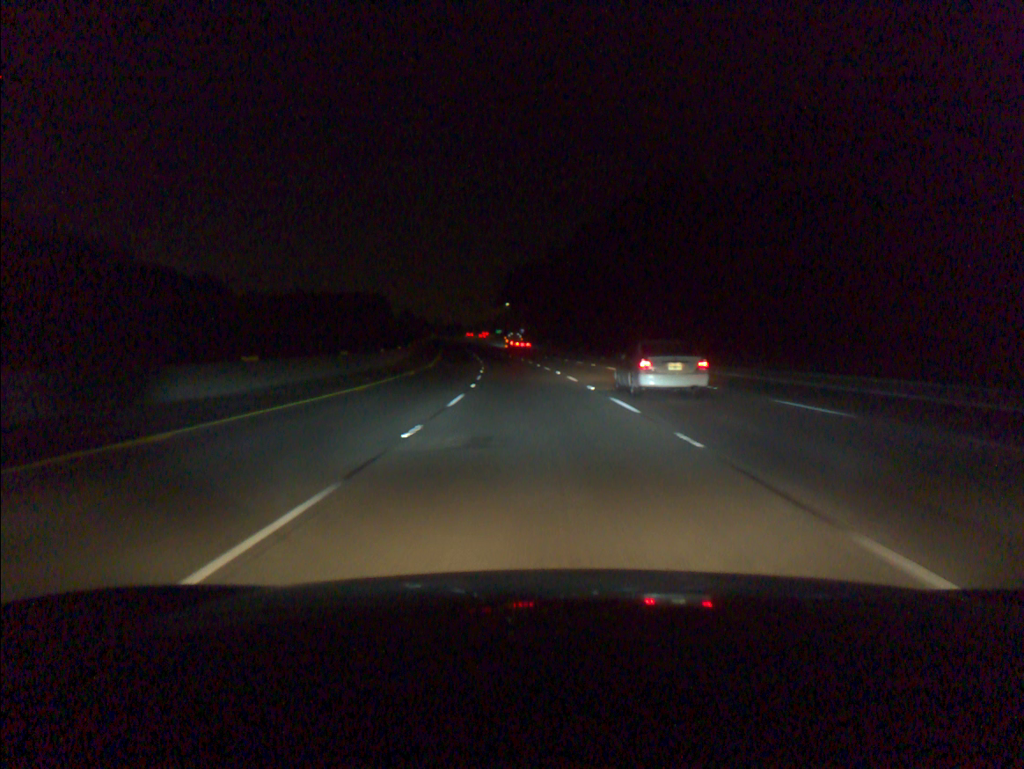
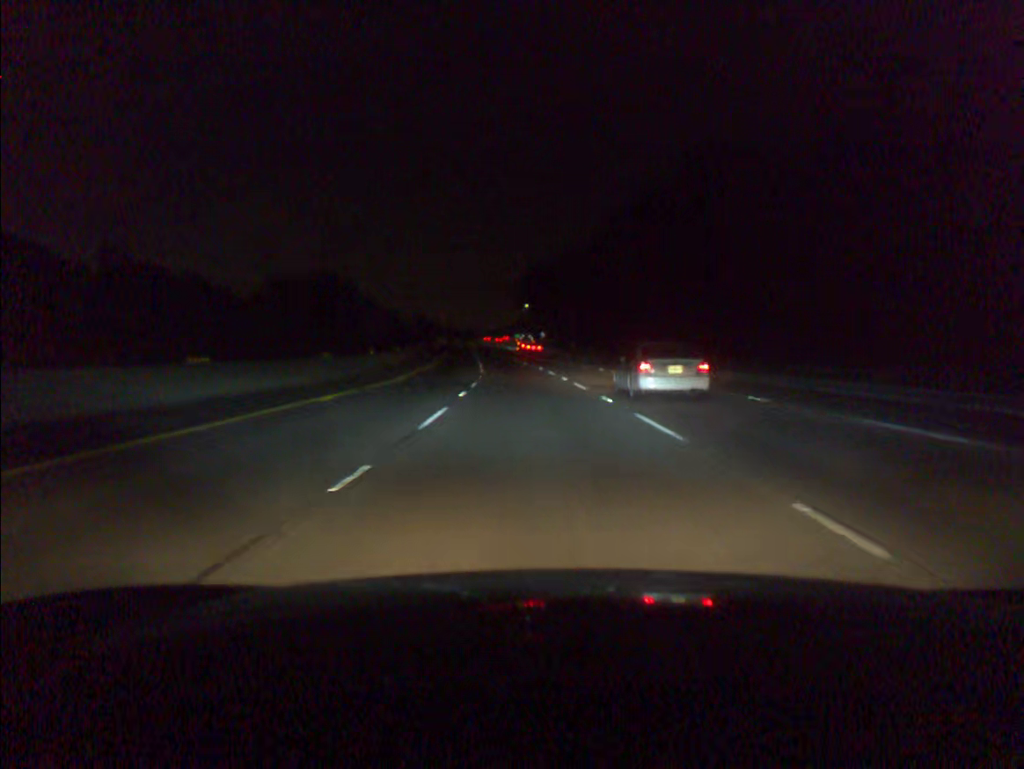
(-0.3, +18.9) m; -2°
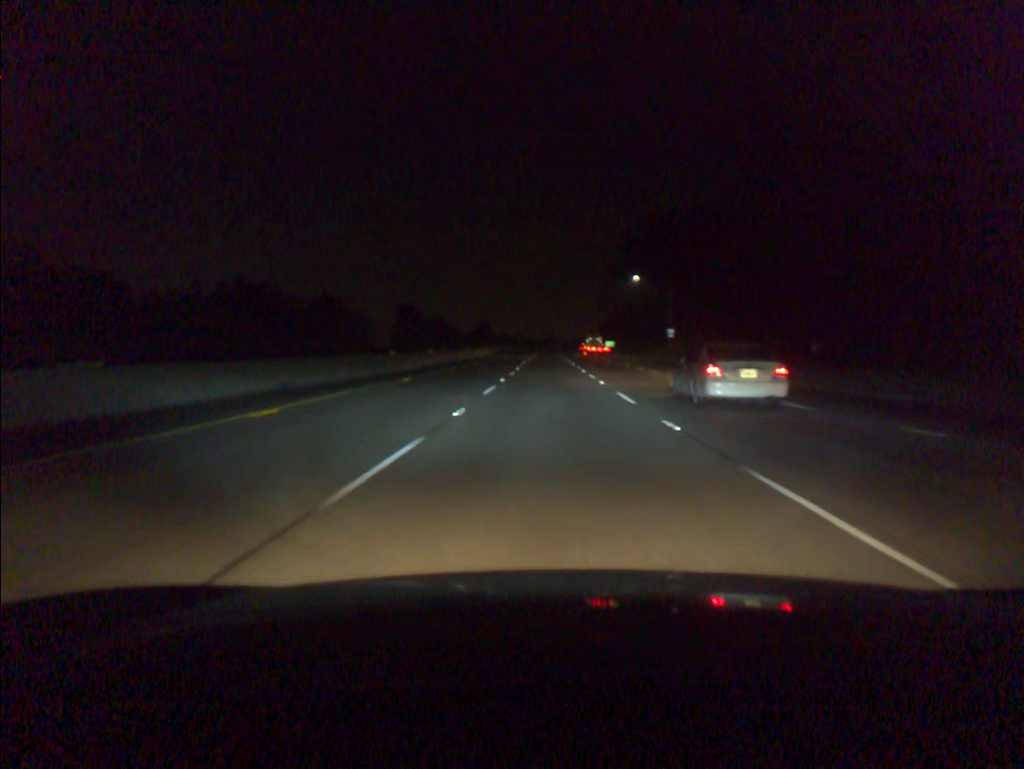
(-6.0, +94.0) m; -6°
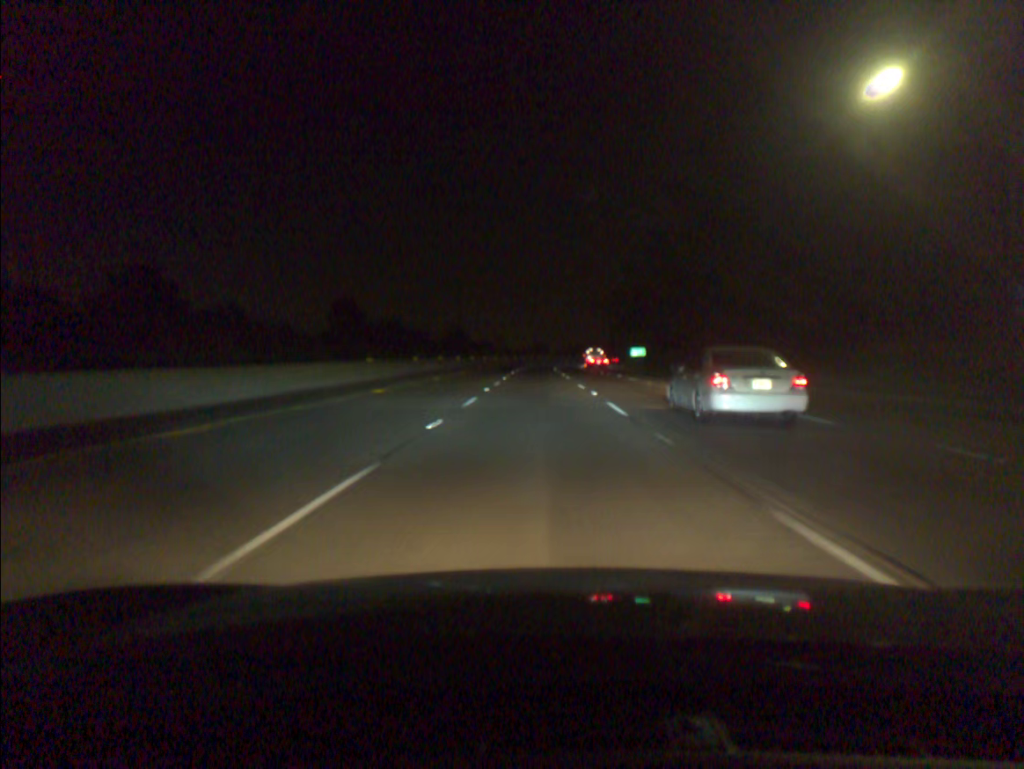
(+0.6, +75.2) m; 0°
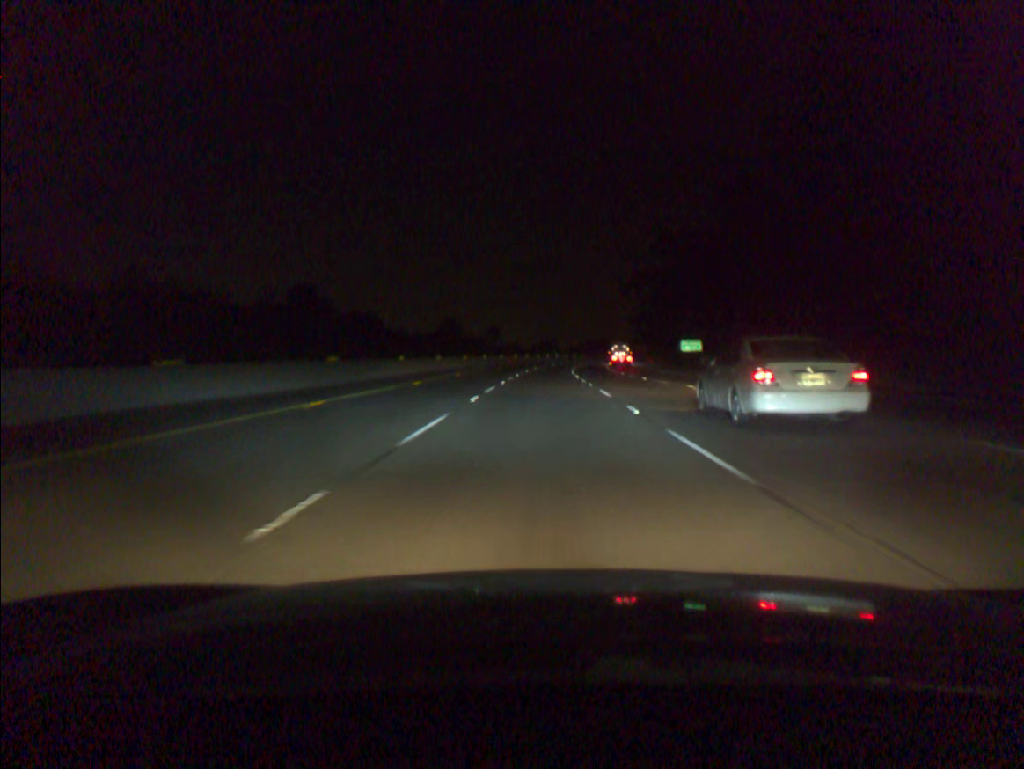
(-0.1, +37.9) m; 0°
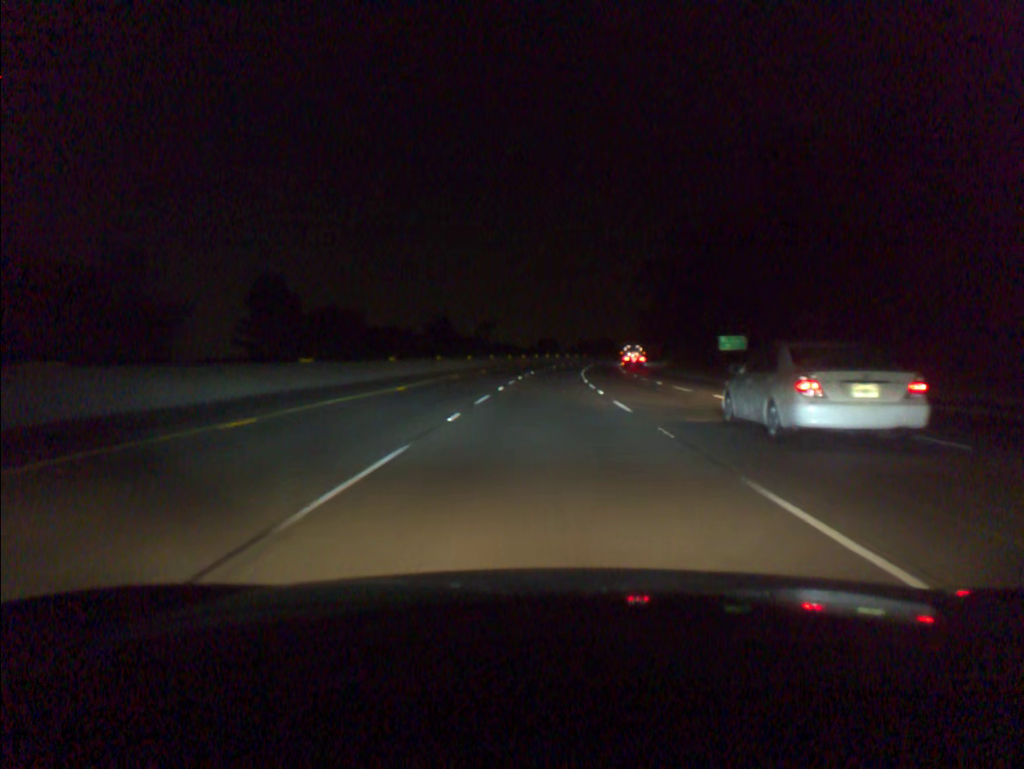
(0.0, +19.0) m; 0°
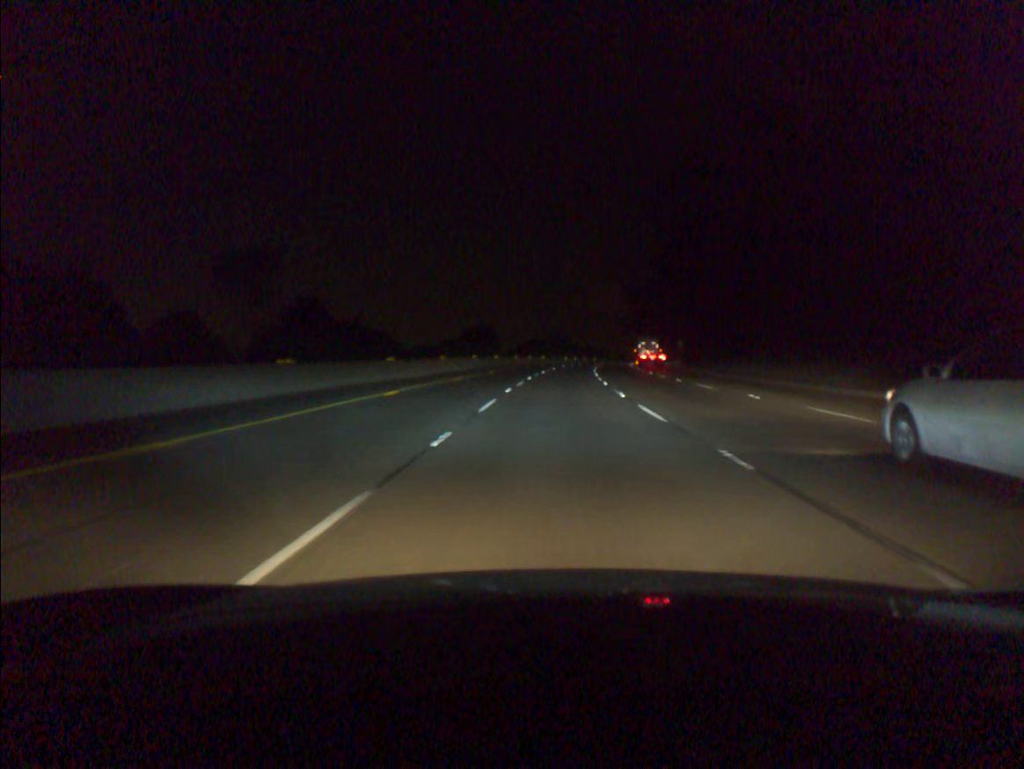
(+2.1, +76.3) m; +4°
